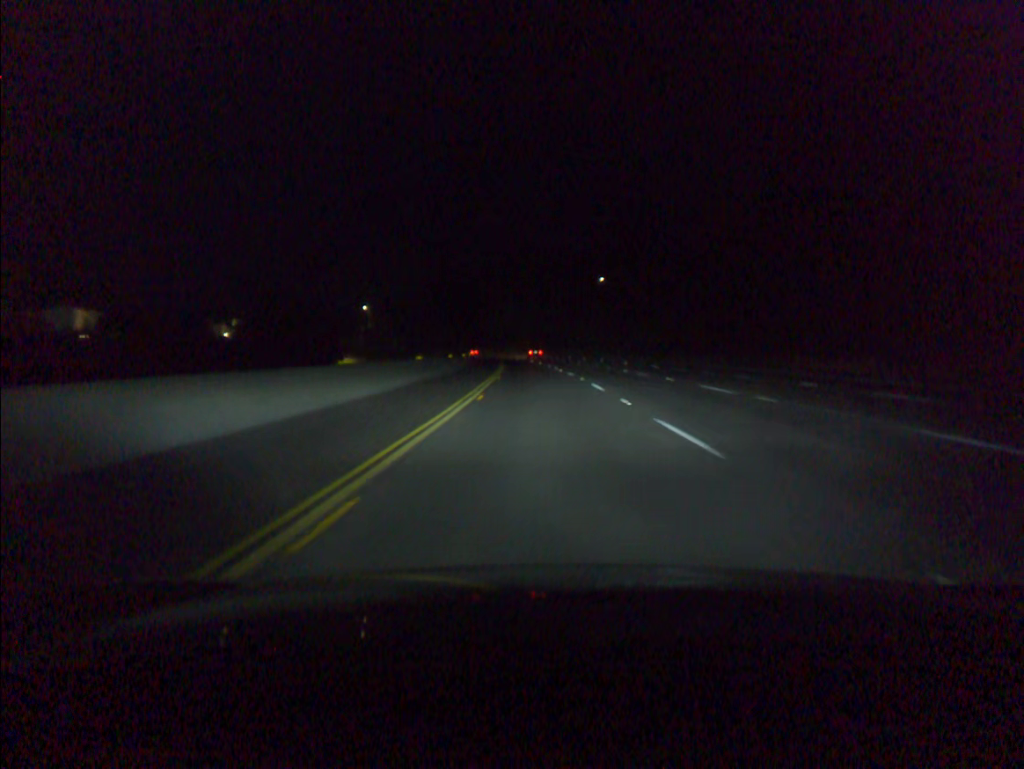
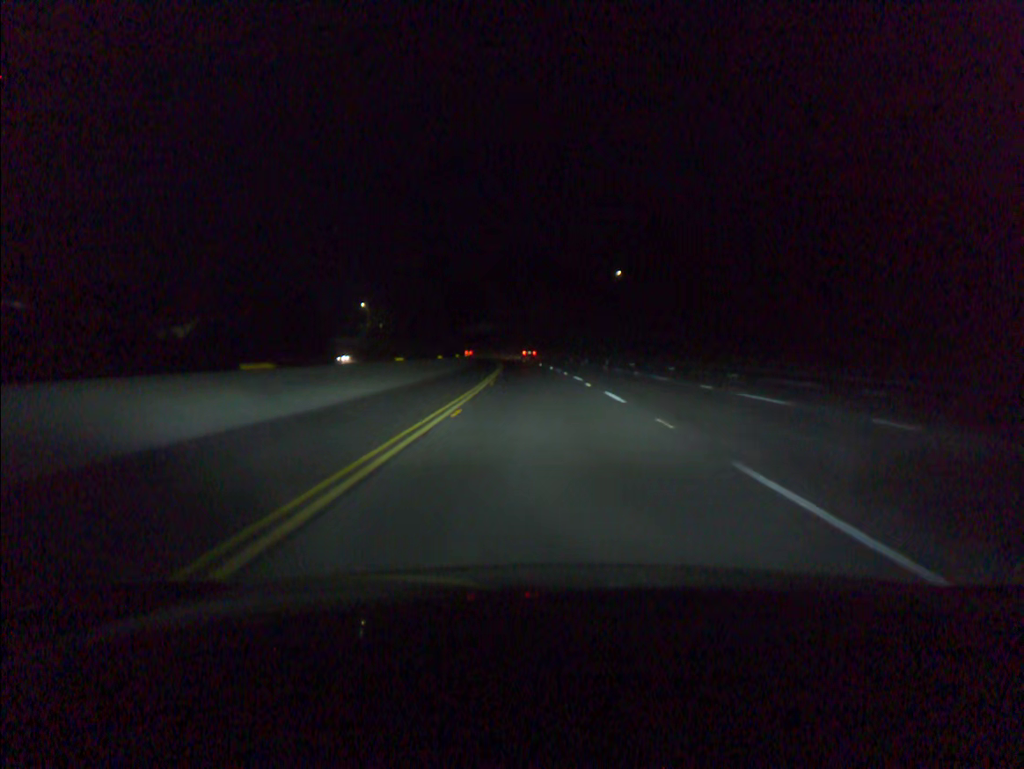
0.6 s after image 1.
(-0.1, +20.2) m; -1°
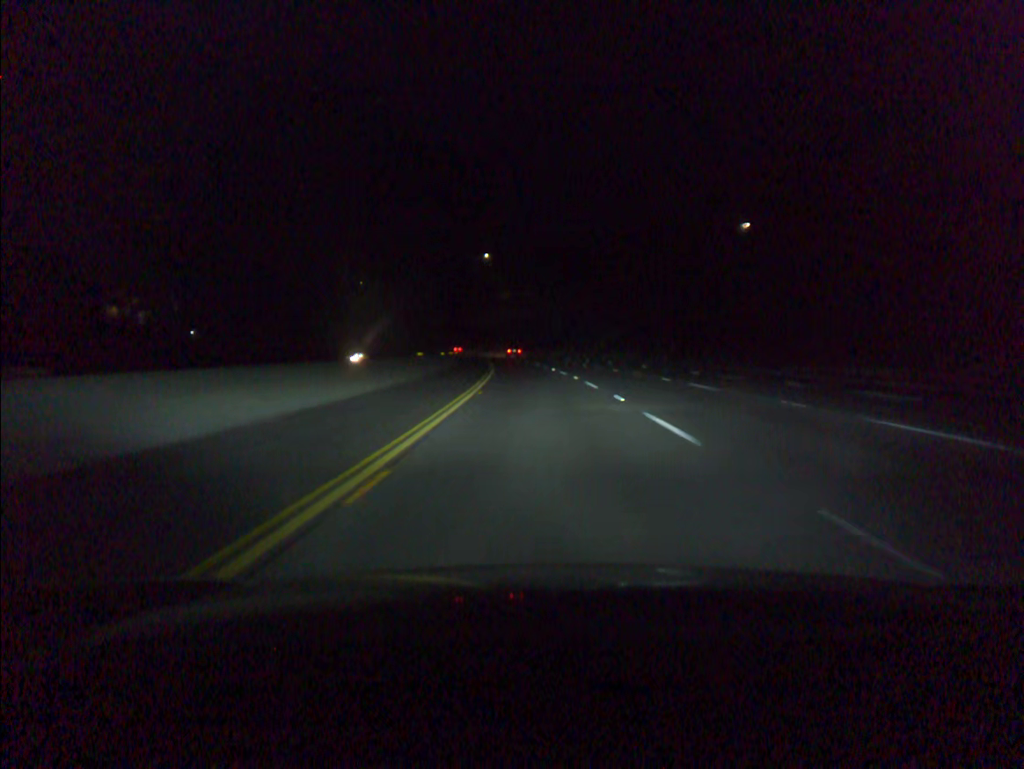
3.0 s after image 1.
(-2.8, +80.4) m; -4°
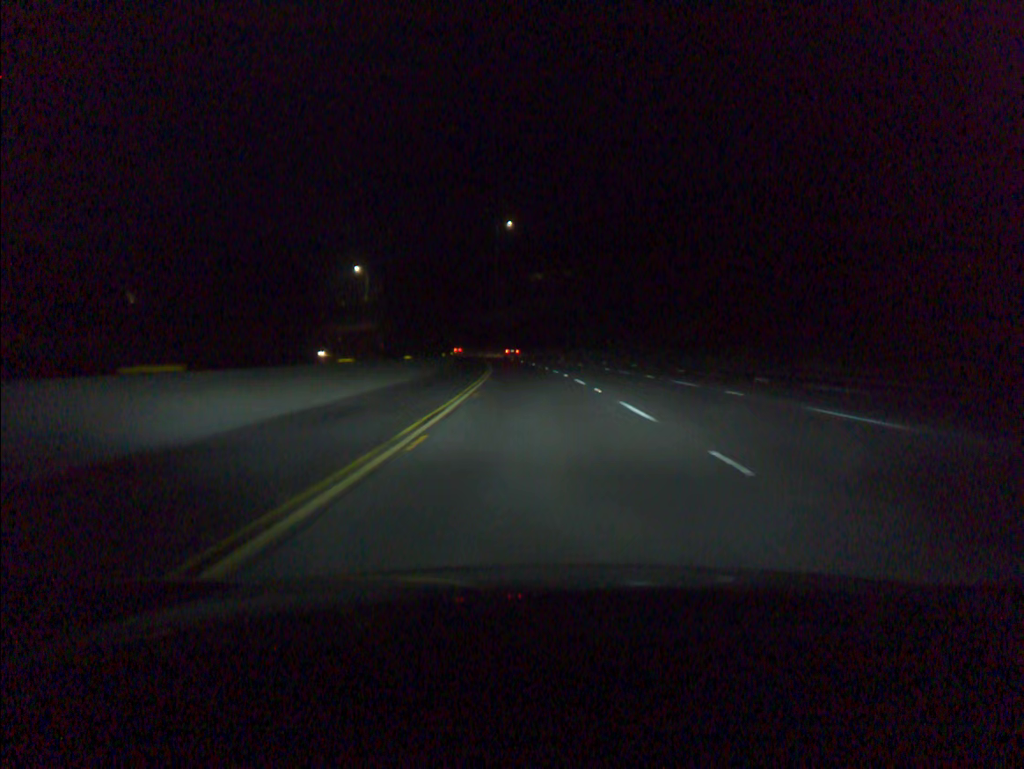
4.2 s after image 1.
(-0.9, +40.2) m; -3°
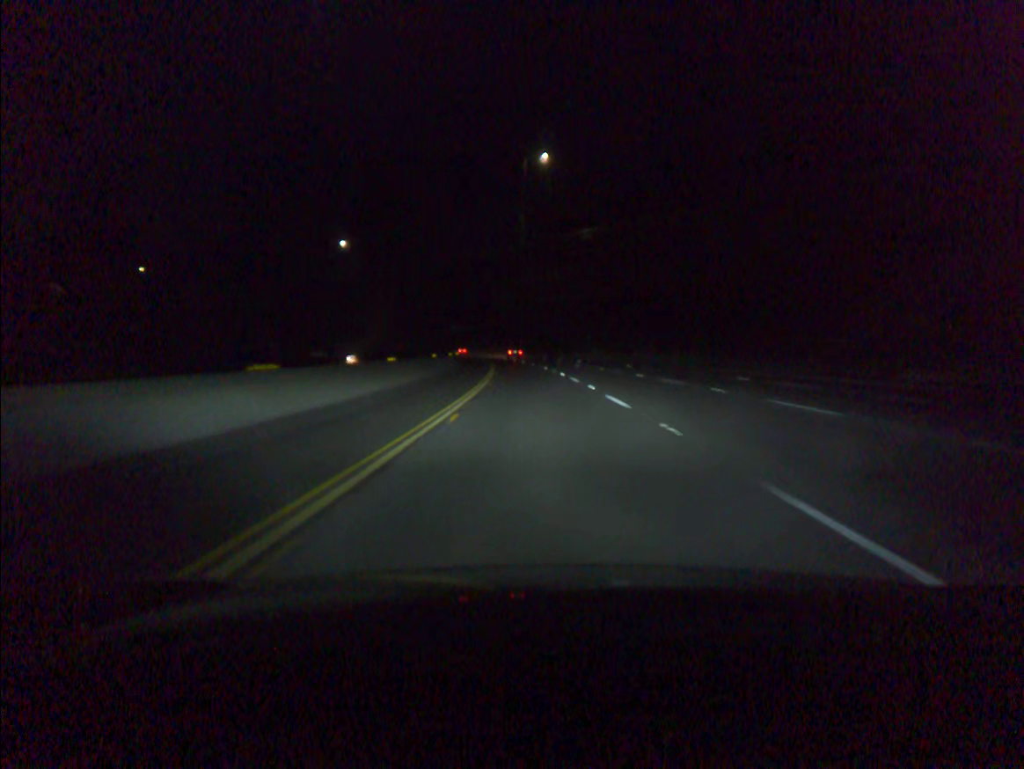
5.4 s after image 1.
(-1.0, +40.1) m; -3°
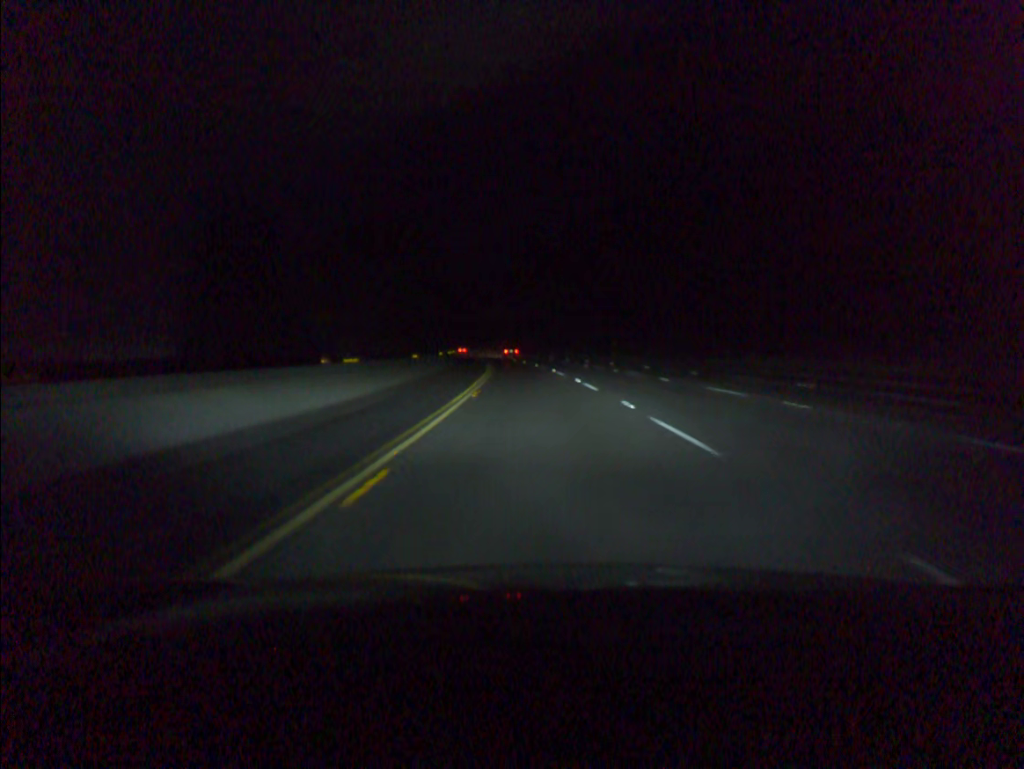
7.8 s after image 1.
(-3.8, +80.3) m; -5°
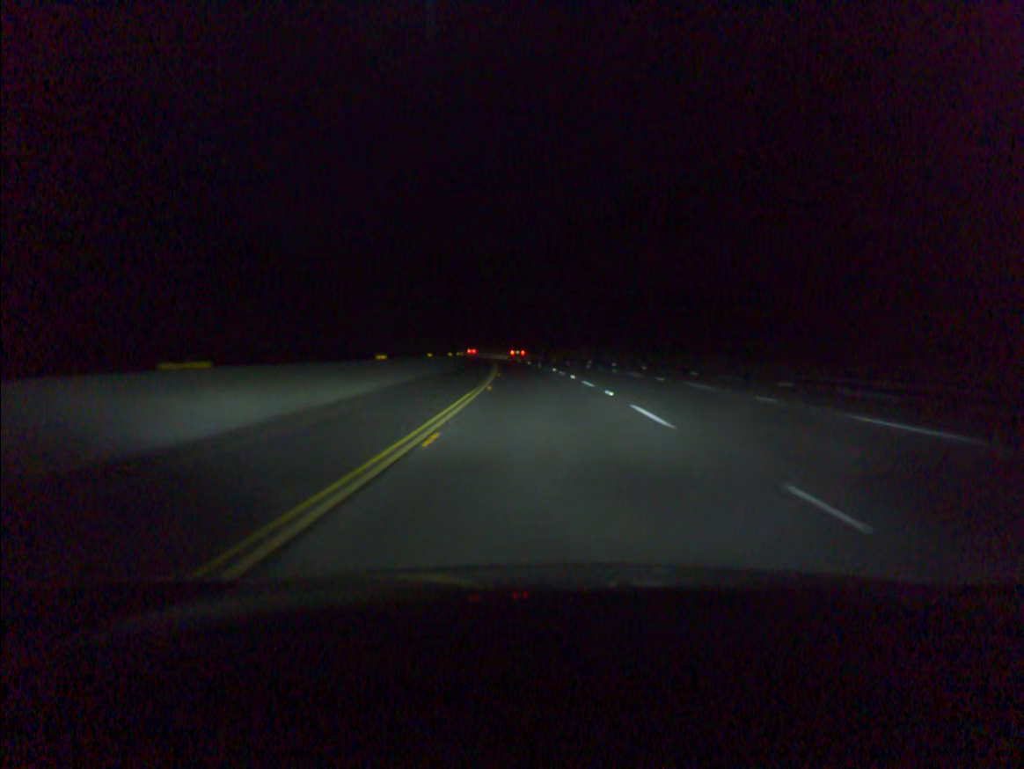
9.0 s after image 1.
(-1.1, +40.2) m; -3°
